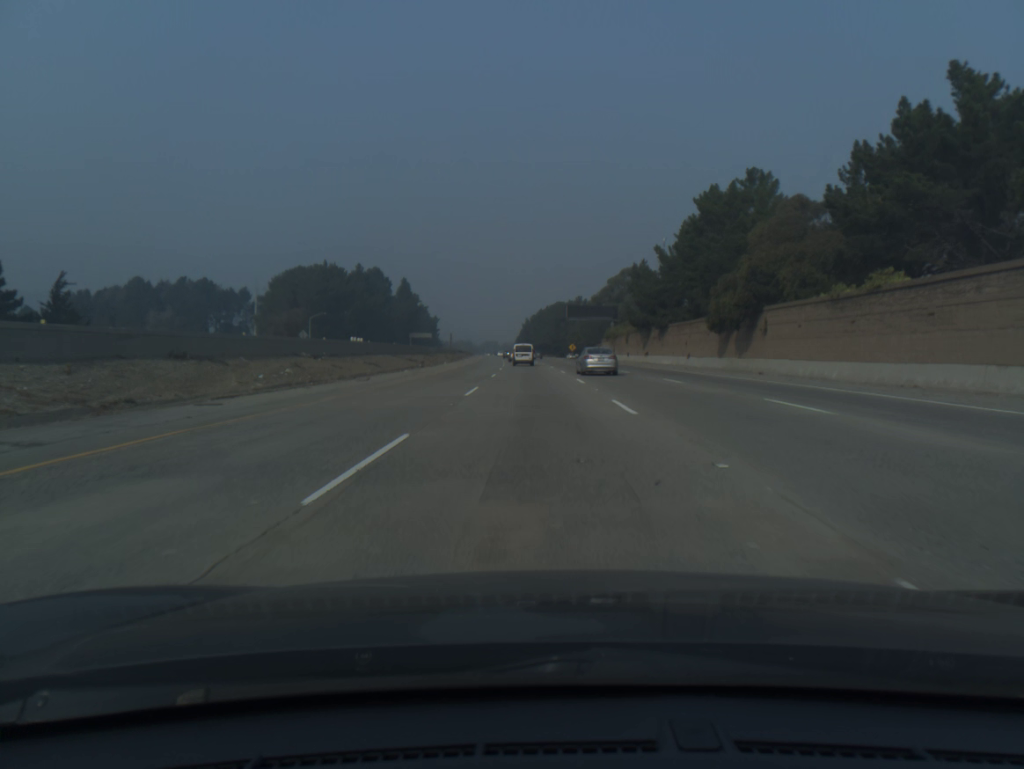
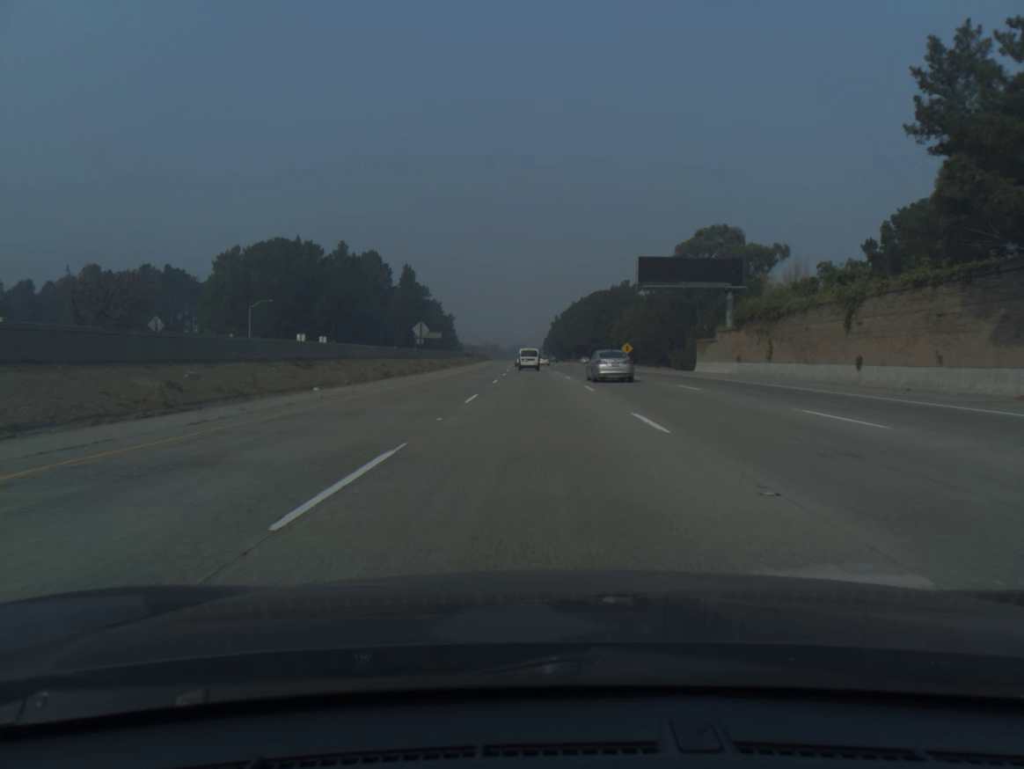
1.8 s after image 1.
(-1.2, +60.7) m; -2°
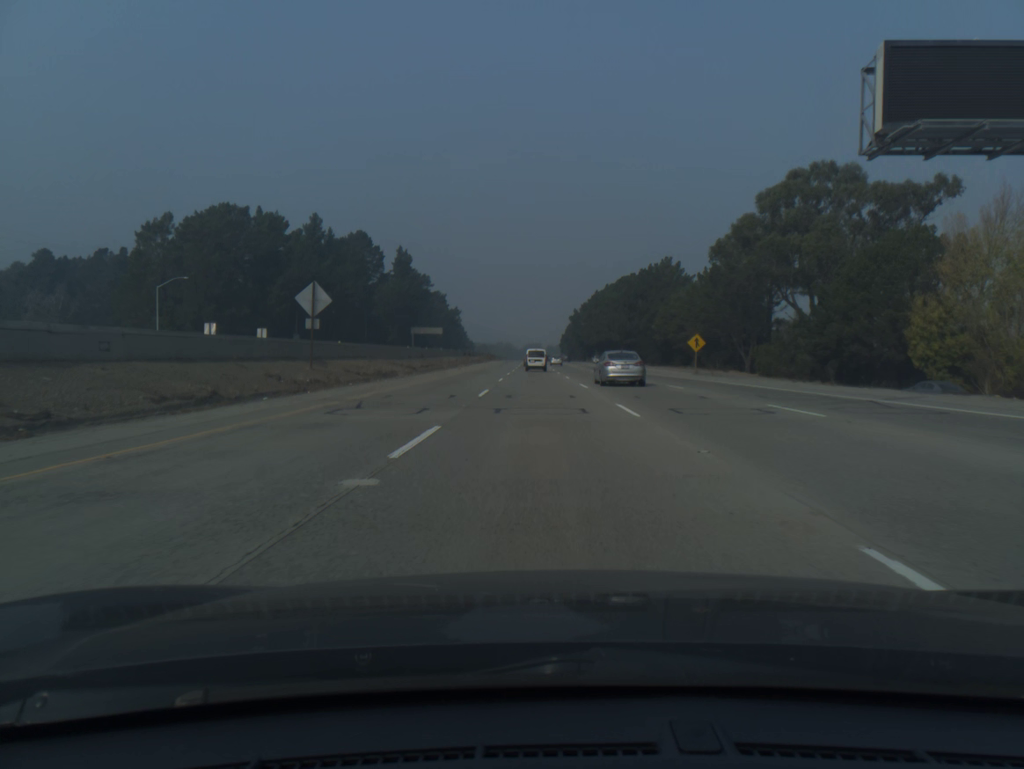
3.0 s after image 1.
(-0.4, +40.4) m; -1°
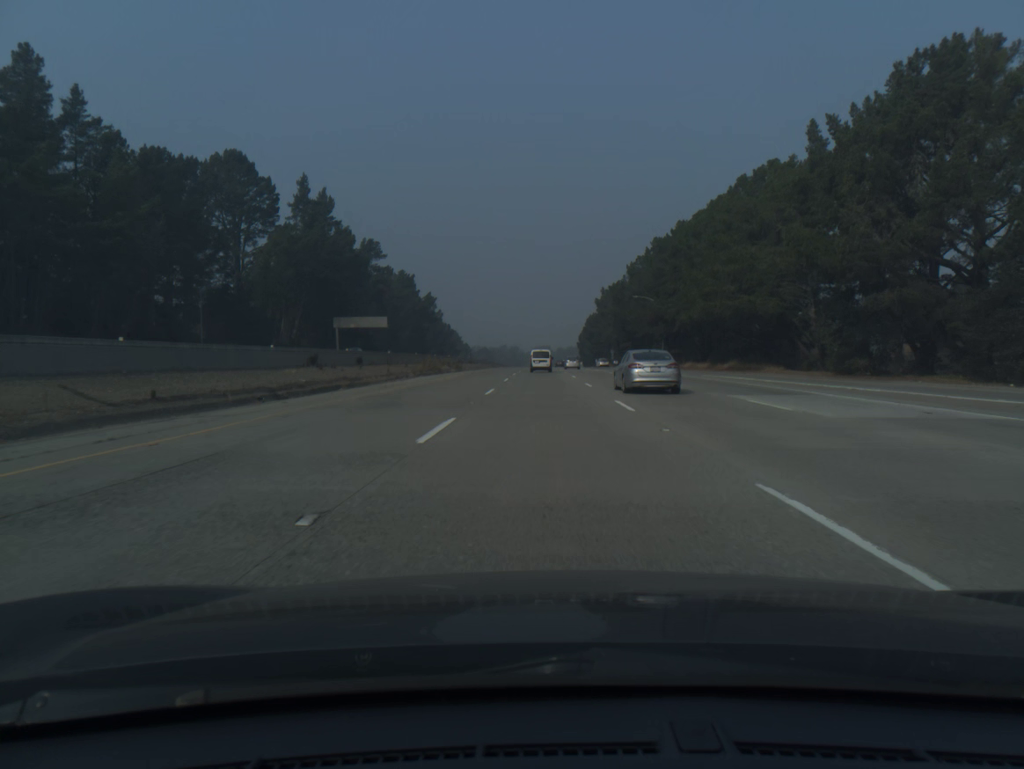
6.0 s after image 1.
(-1.2, +100.6) m; -1°
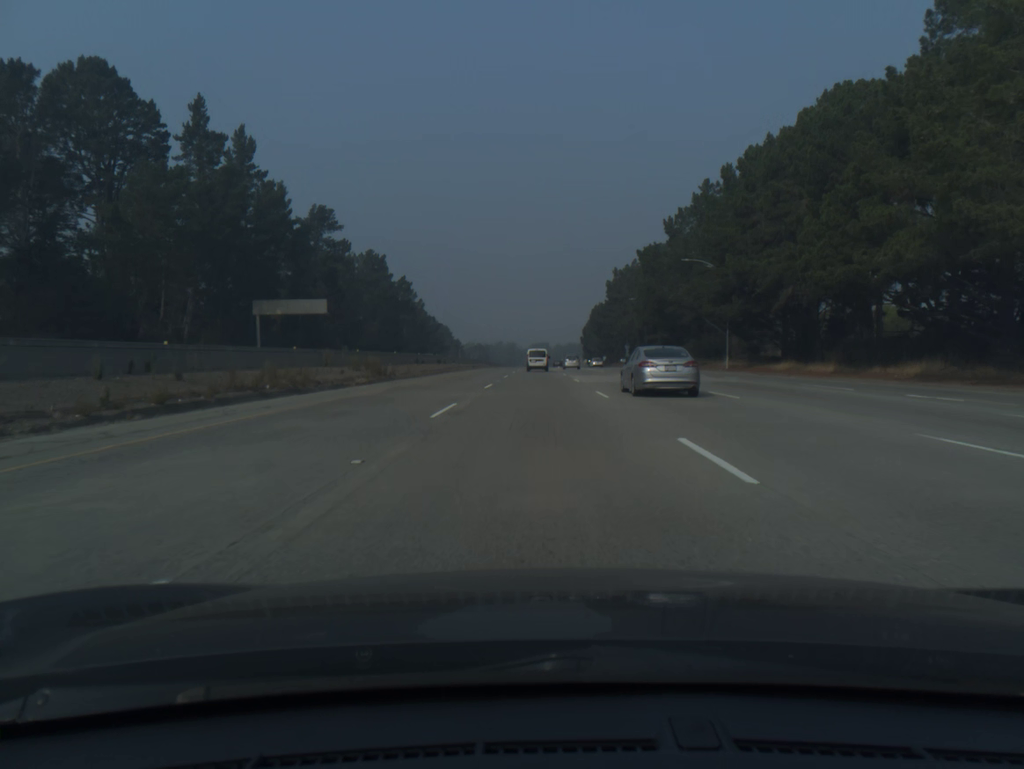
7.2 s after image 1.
(+0.1, +39.9) m; 0°
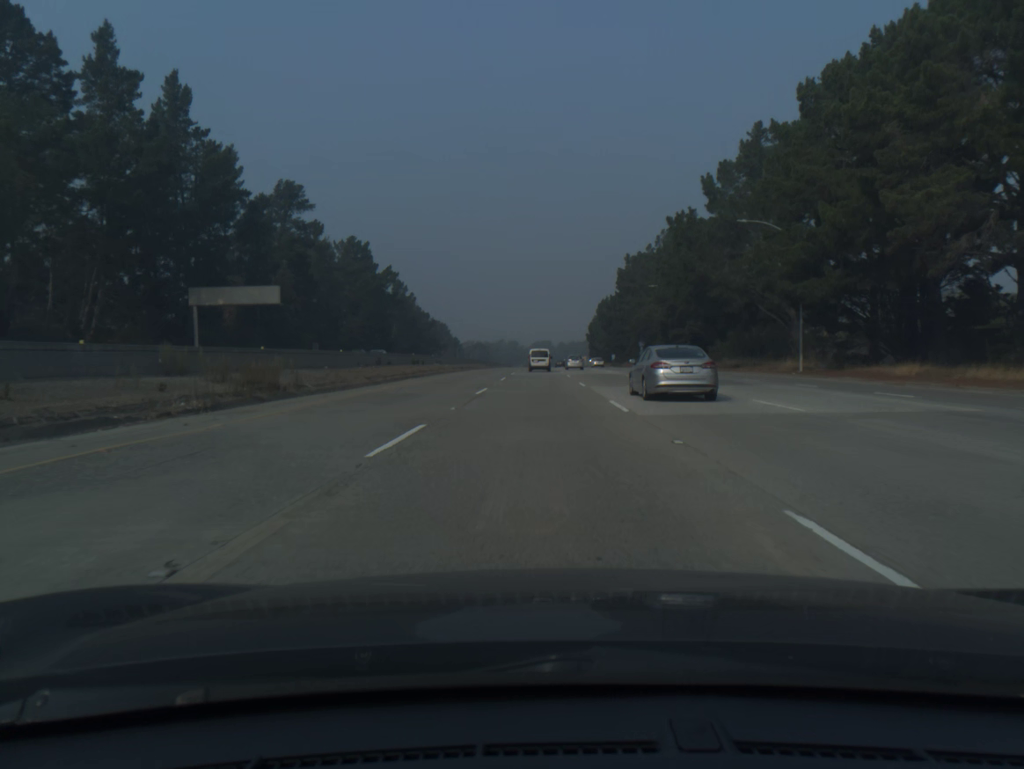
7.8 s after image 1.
(0.0, +19.9) m; 0°
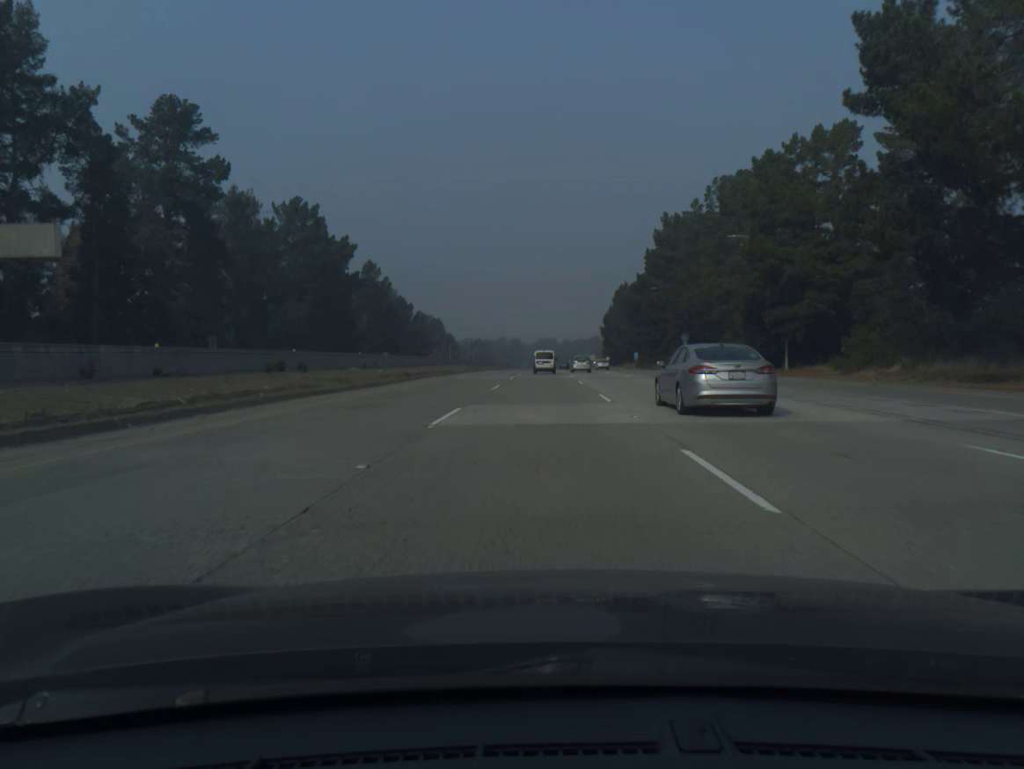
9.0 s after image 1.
(-0.1, +39.6) m; 0°
